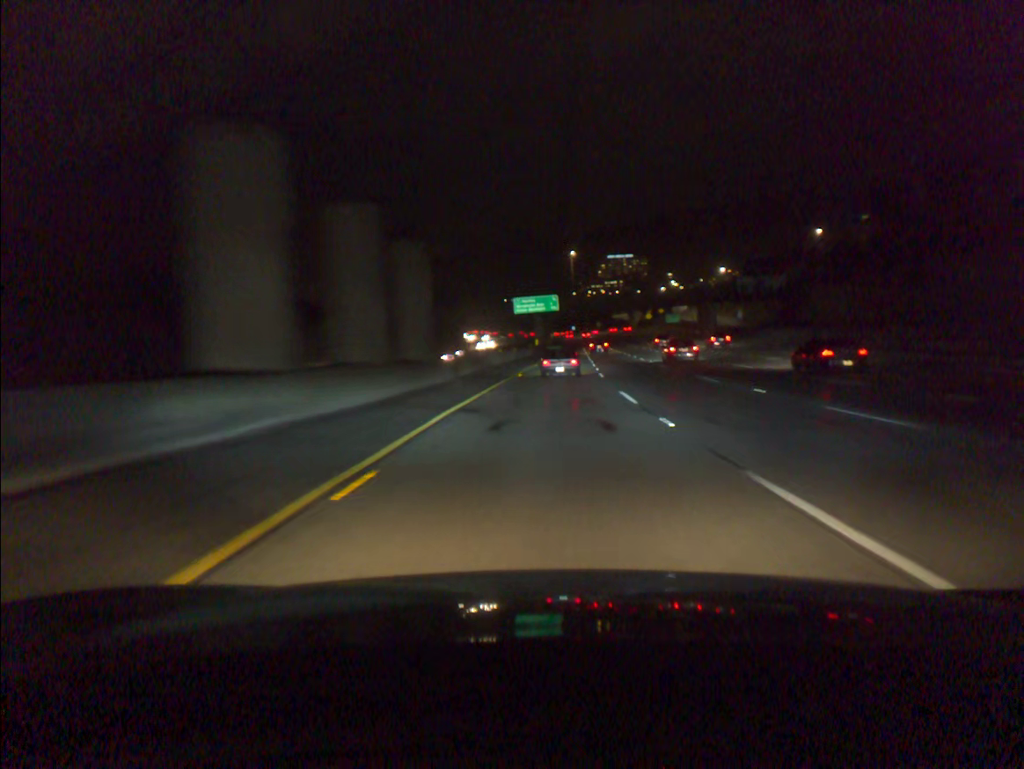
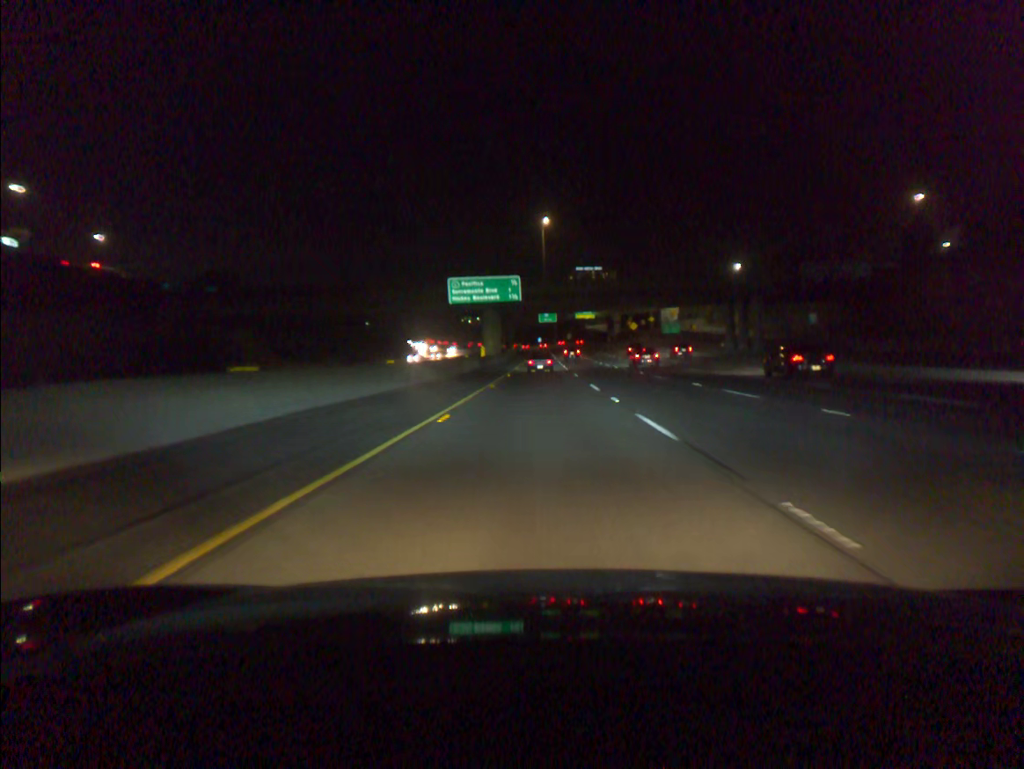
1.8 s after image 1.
(+1.5, +50.6) m; +3°
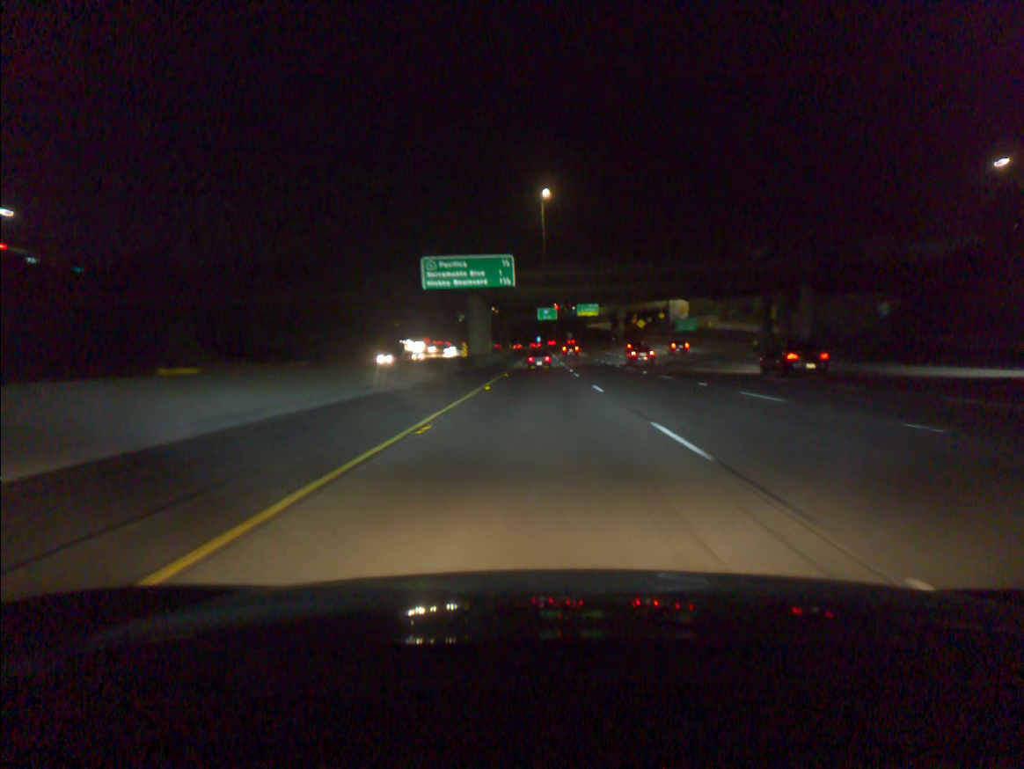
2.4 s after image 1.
(0.0, +16.8) m; 0°
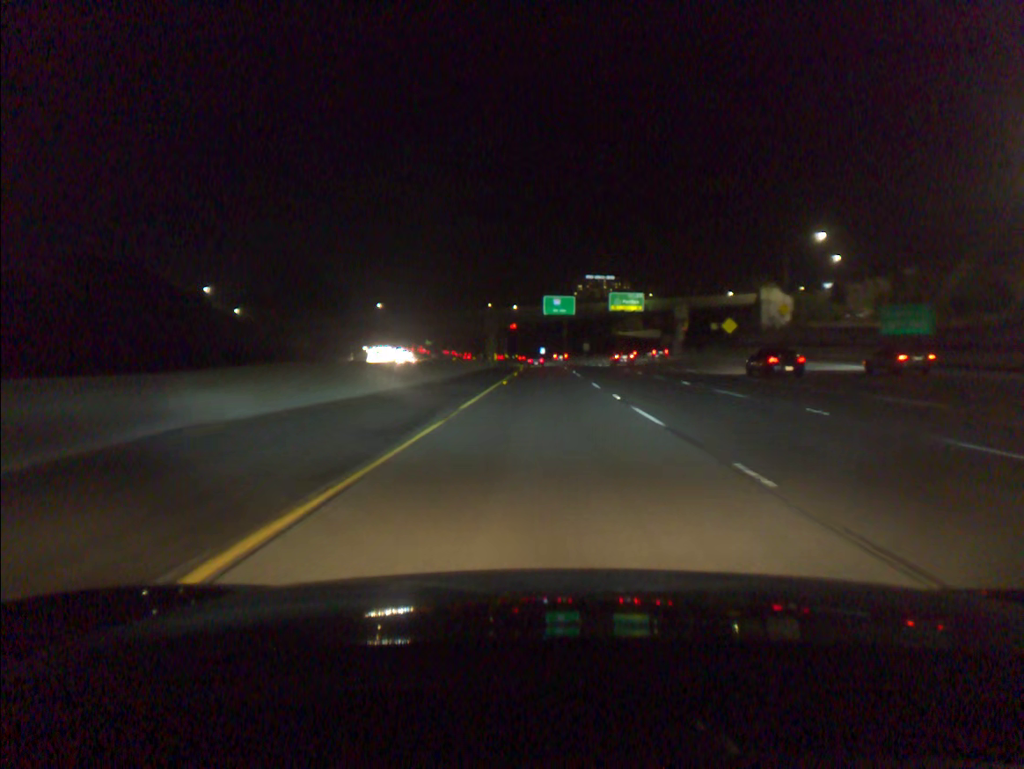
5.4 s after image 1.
(-0.2, +83.5) m; 0°
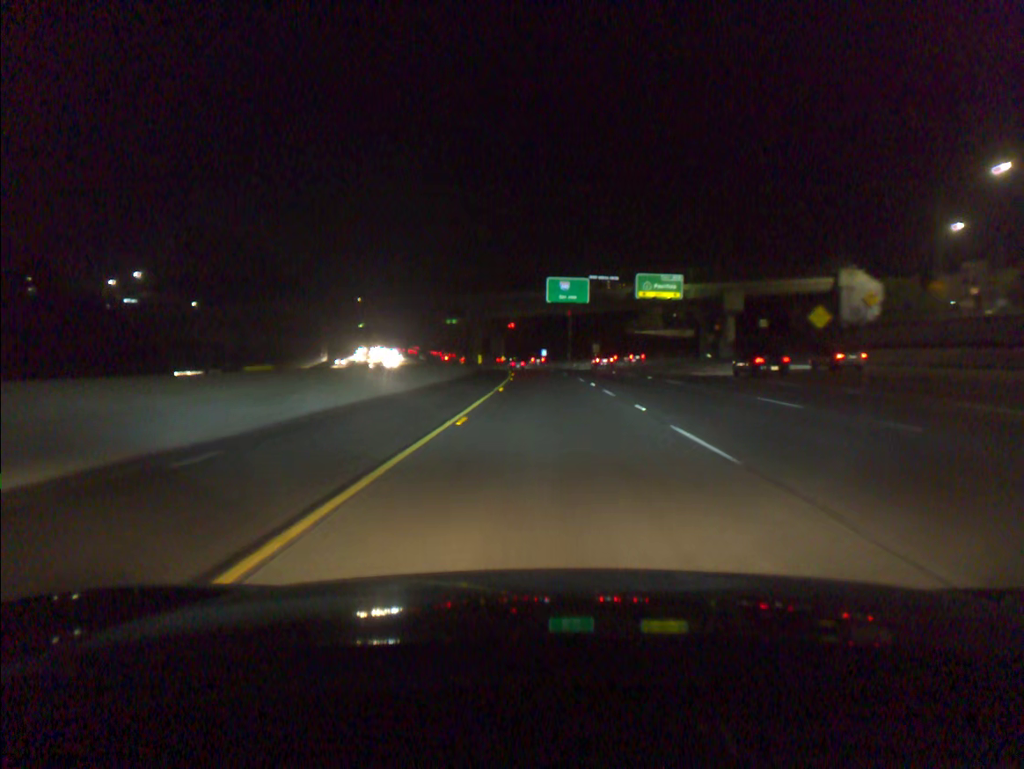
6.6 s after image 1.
(0.0, +33.3) m; 0°
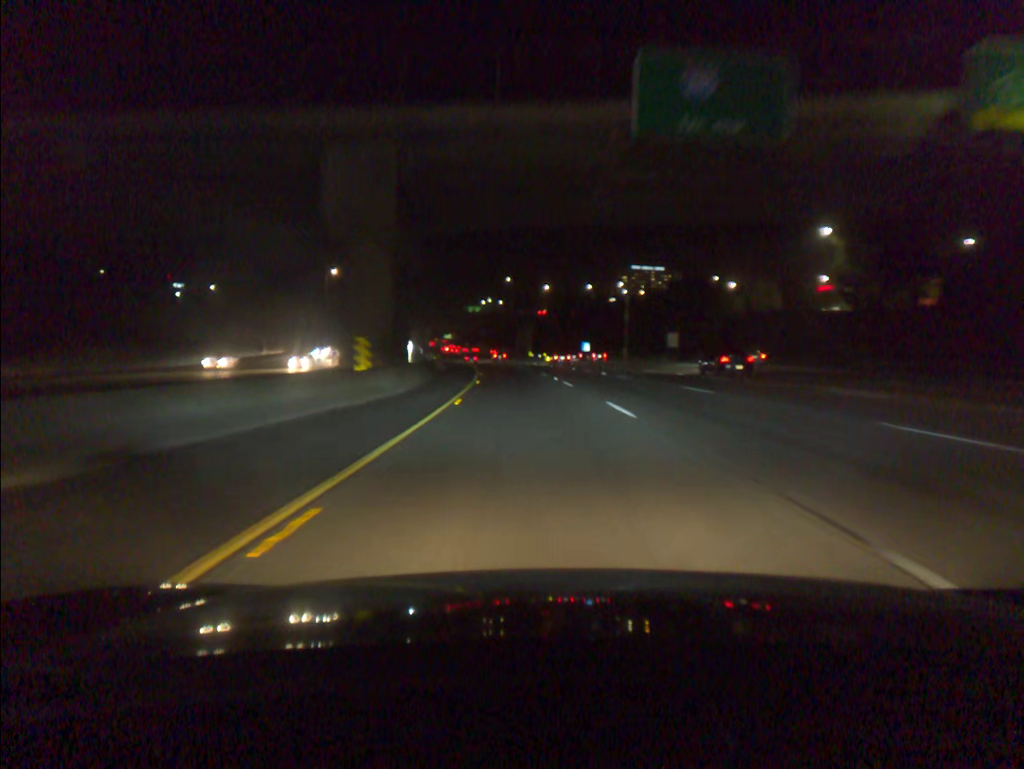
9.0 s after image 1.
(-0.8, +67.1) m; -3°
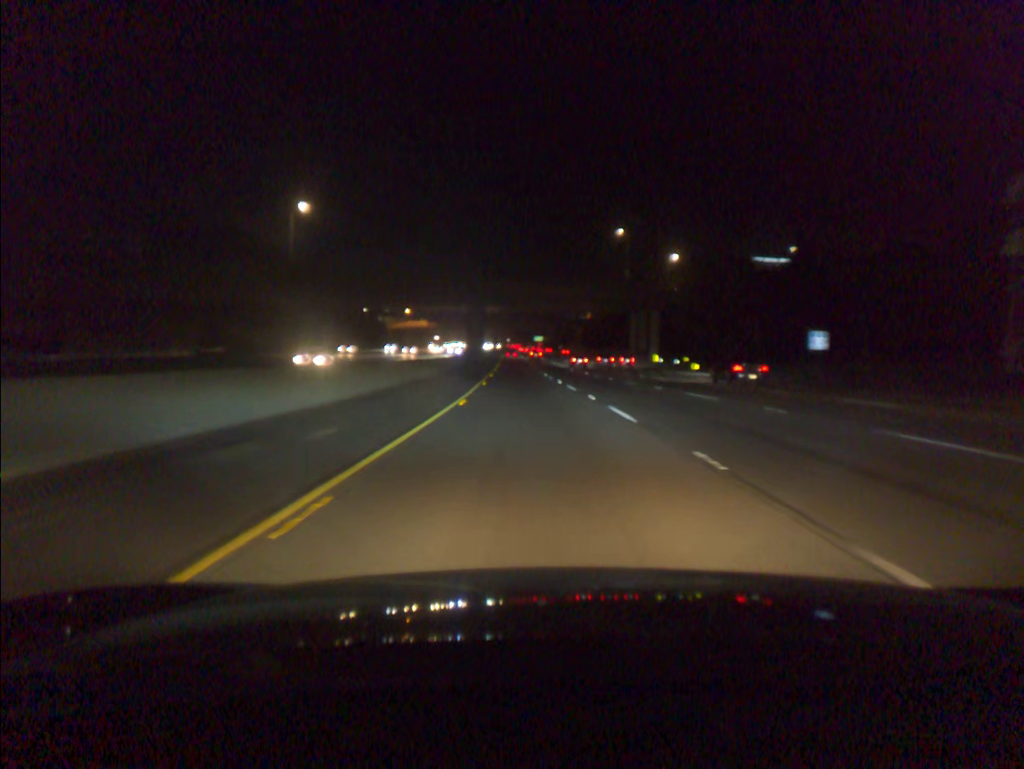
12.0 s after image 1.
(-5.6, +86.8) m; -7°
